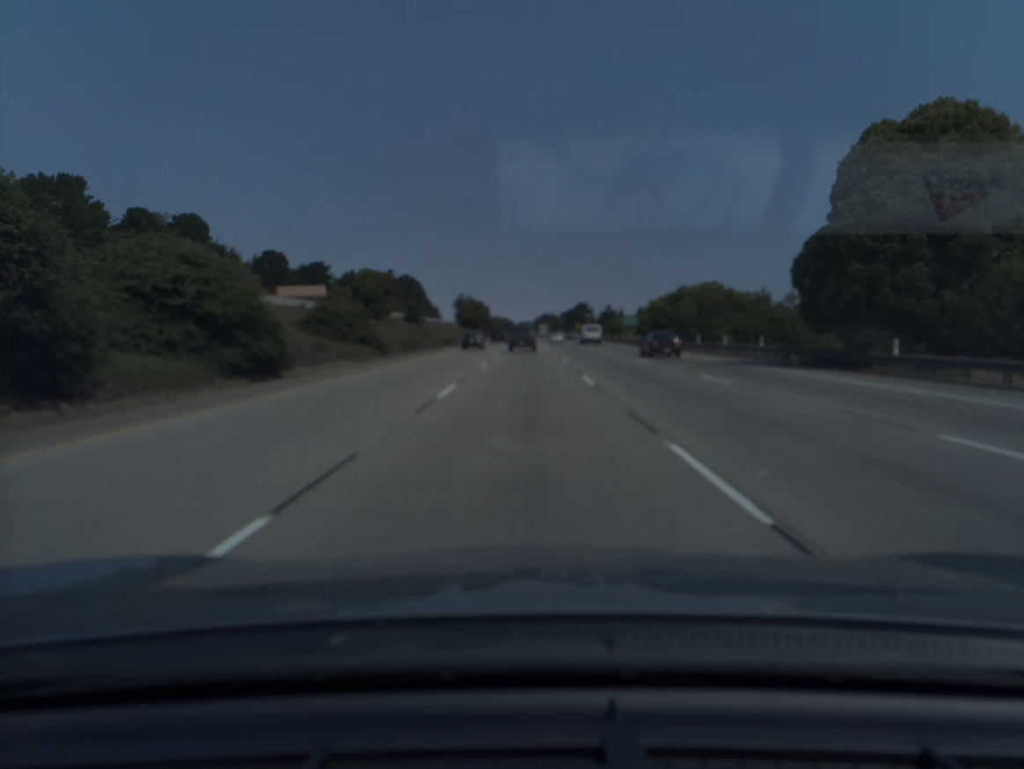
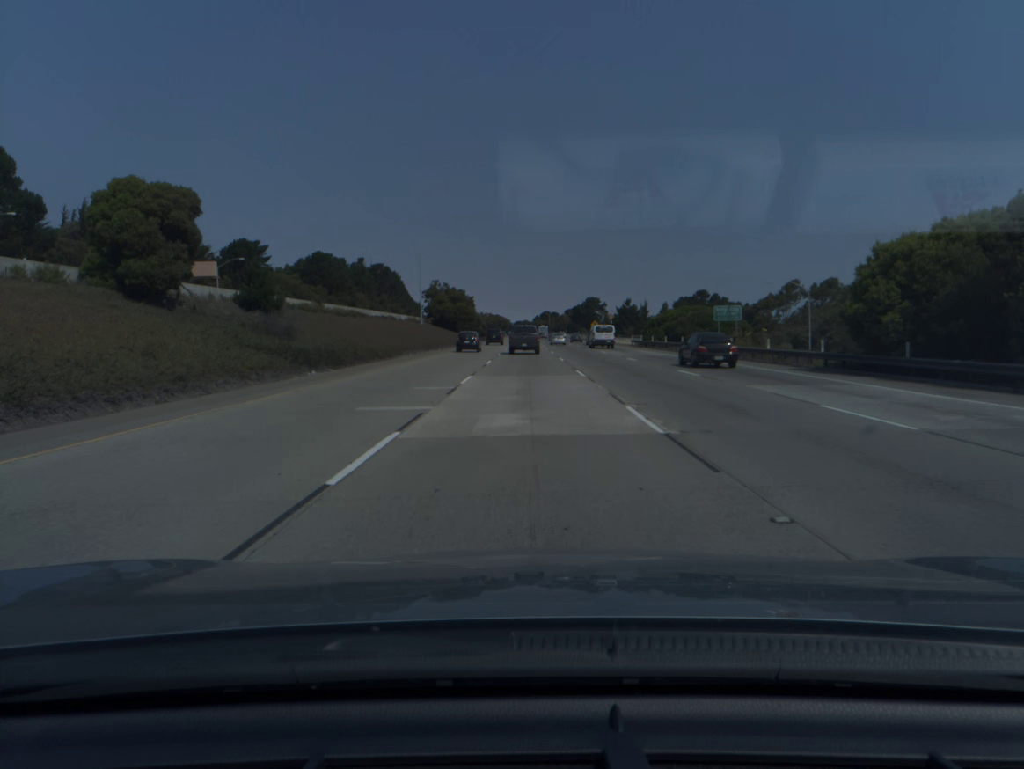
(+0.1, +53.5) m; 0°
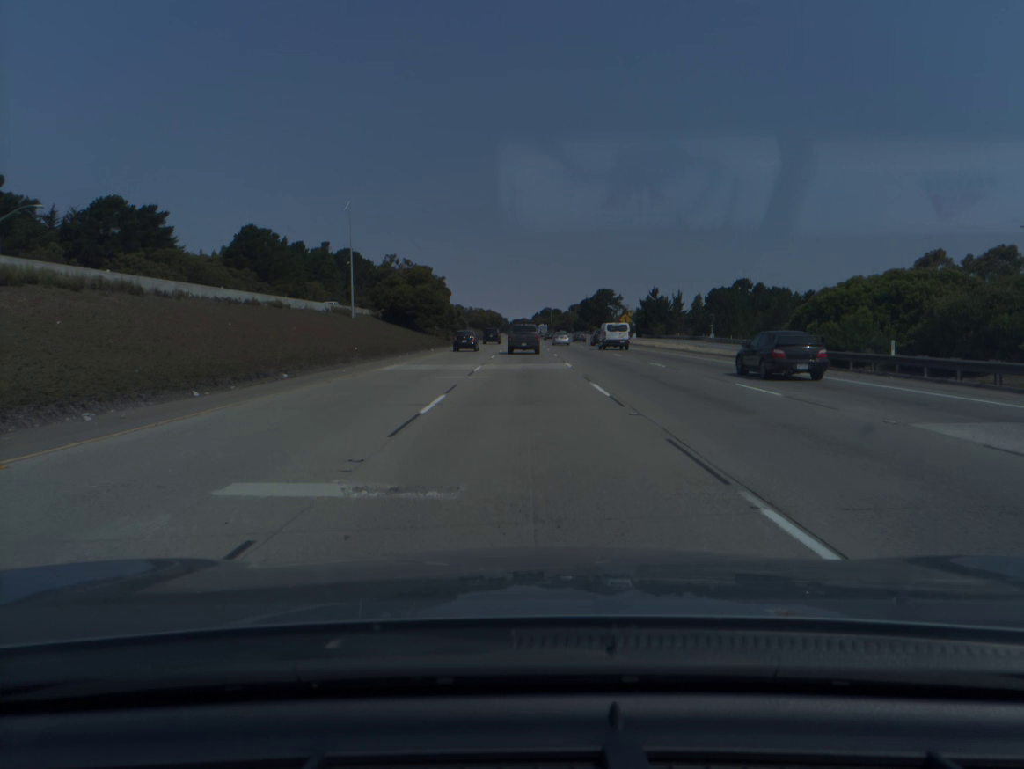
(0.0, +52.4) m; 0°
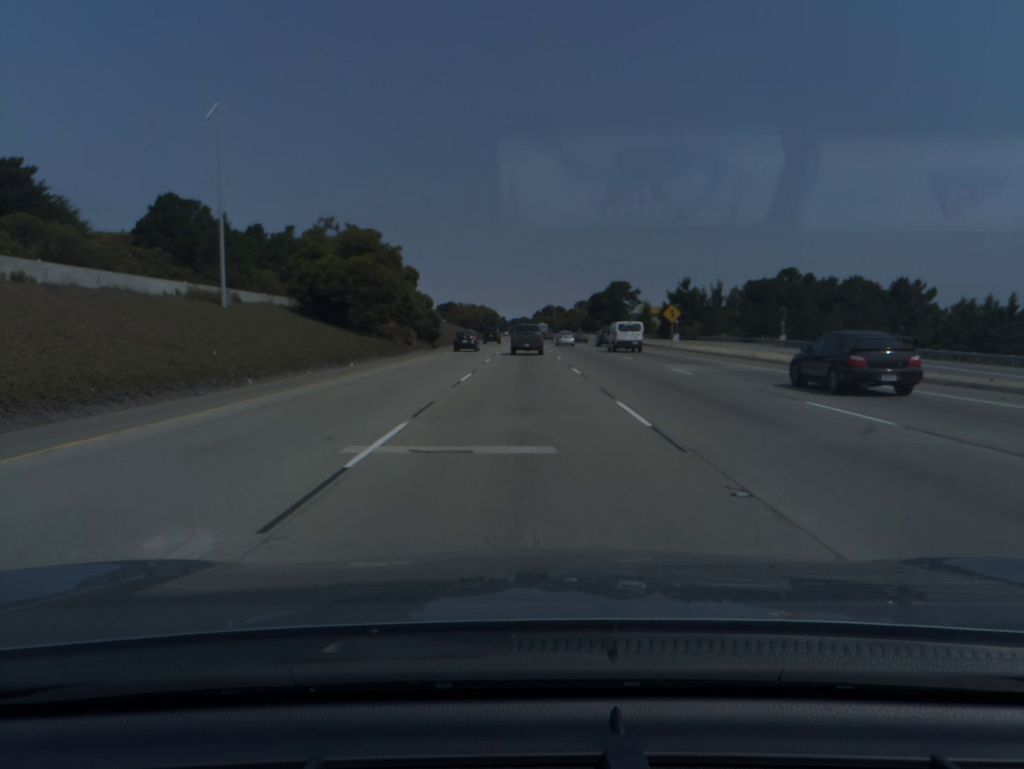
(0.0, +34.3) m; 0°
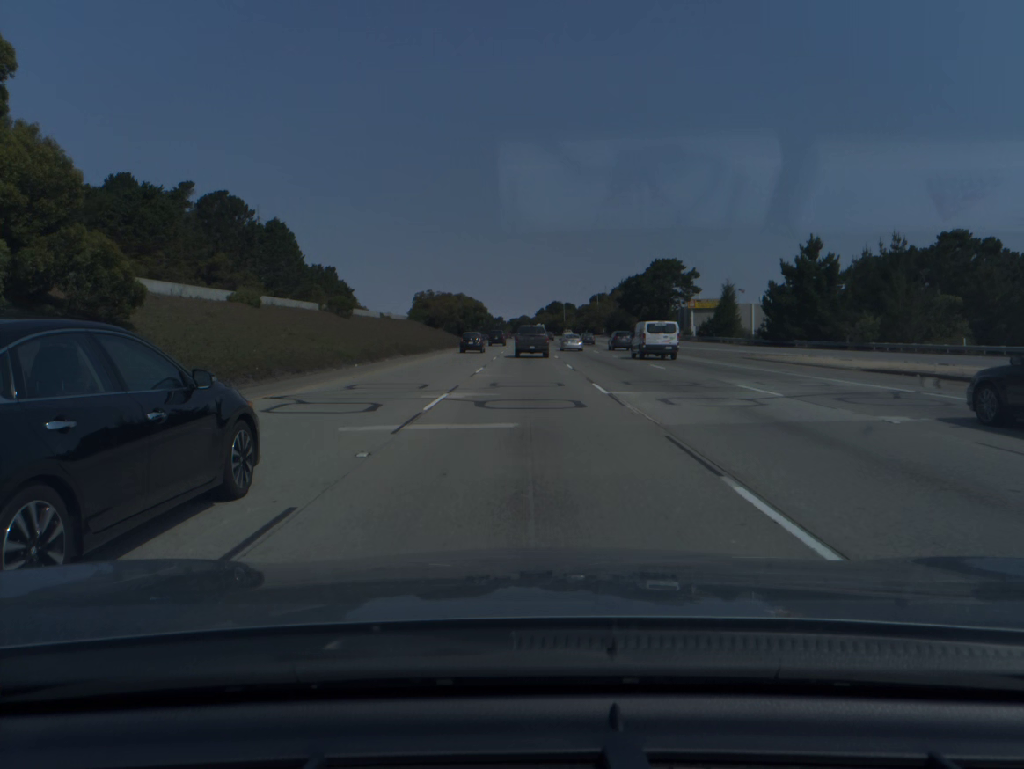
(0.0, +67.3) m; 0°
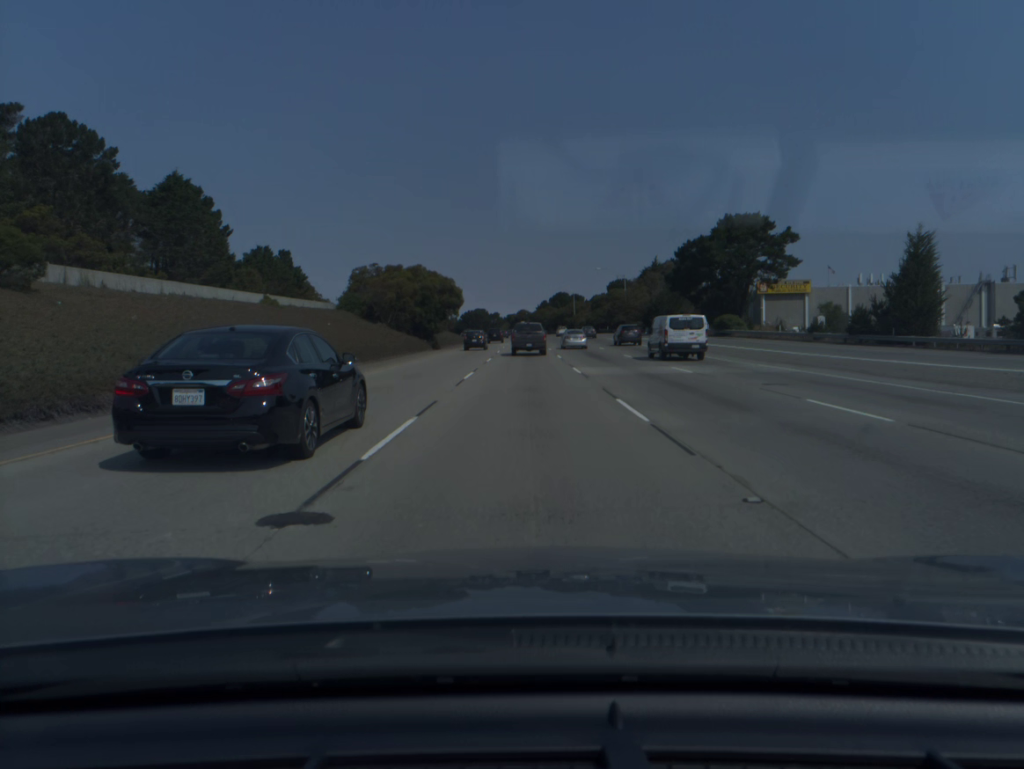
(0.0, +49.3) m; 0°
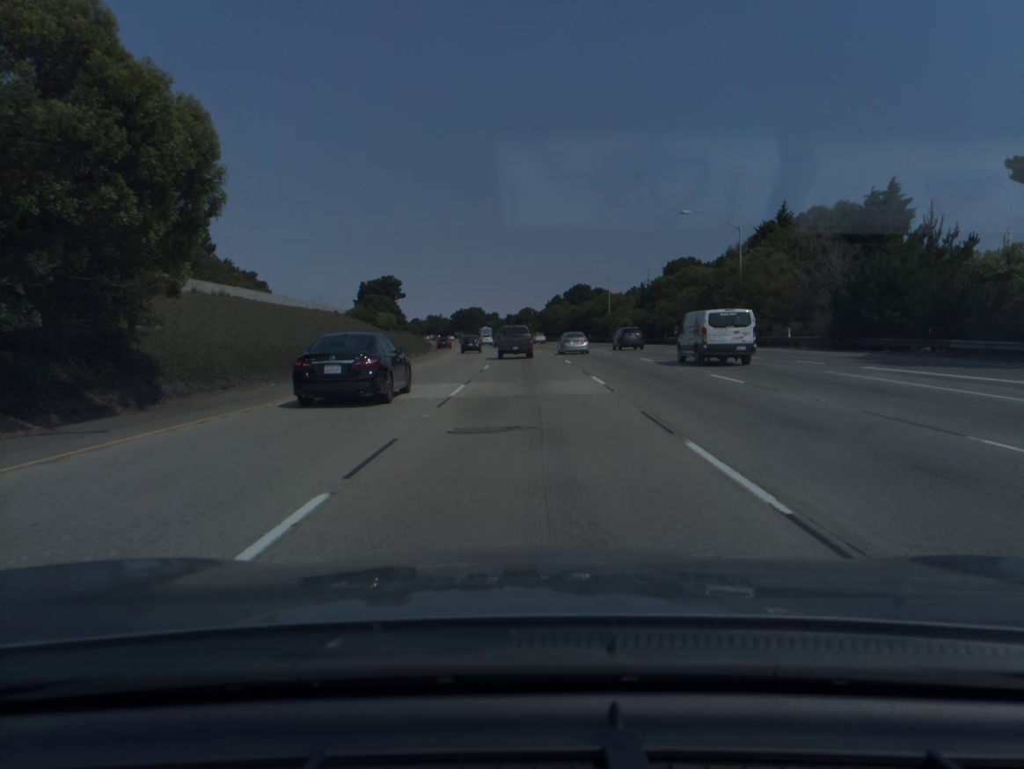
(-0.2, +64.4) m; 0°
